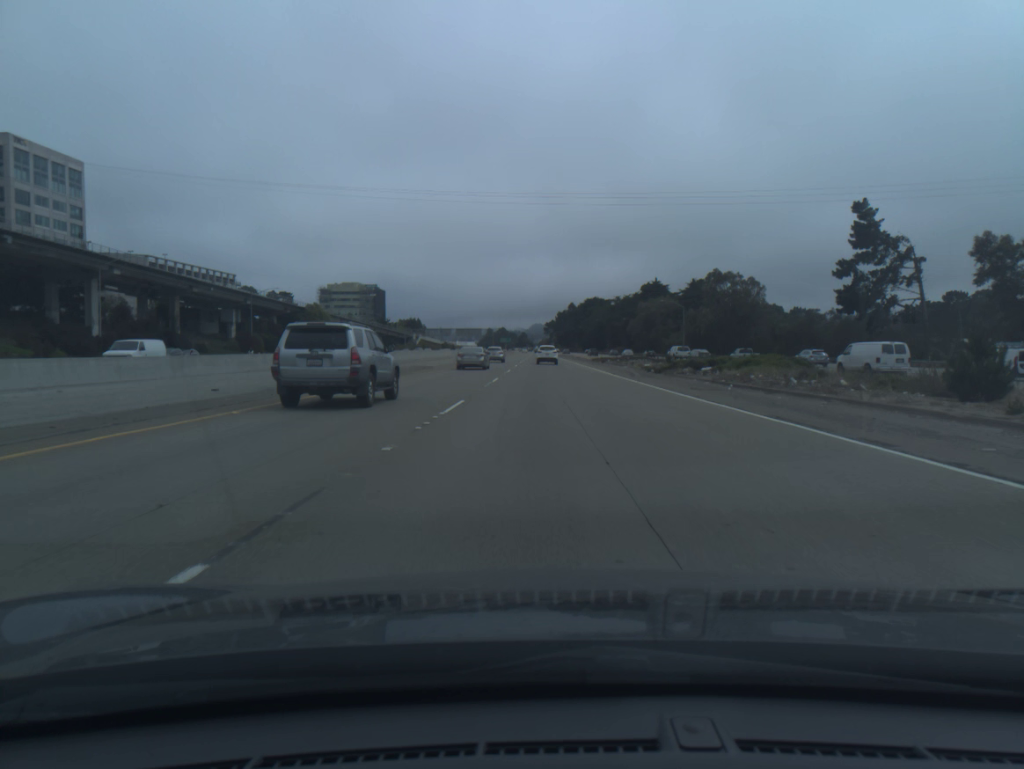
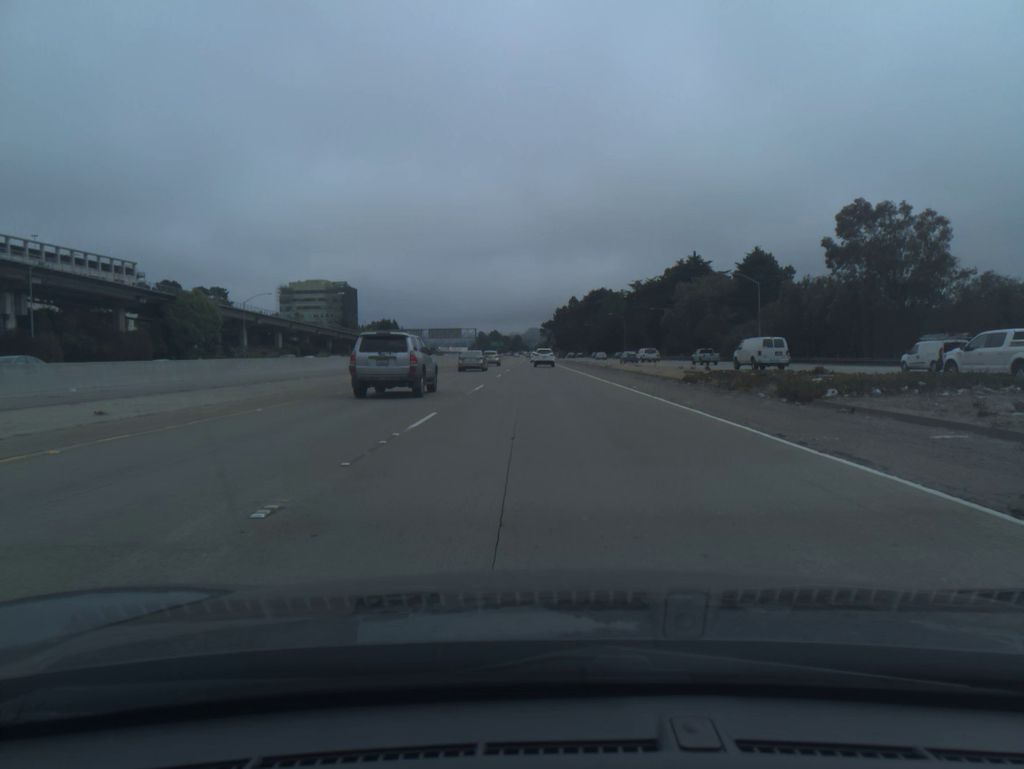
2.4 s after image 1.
(0.0, +62.5) m; 0°
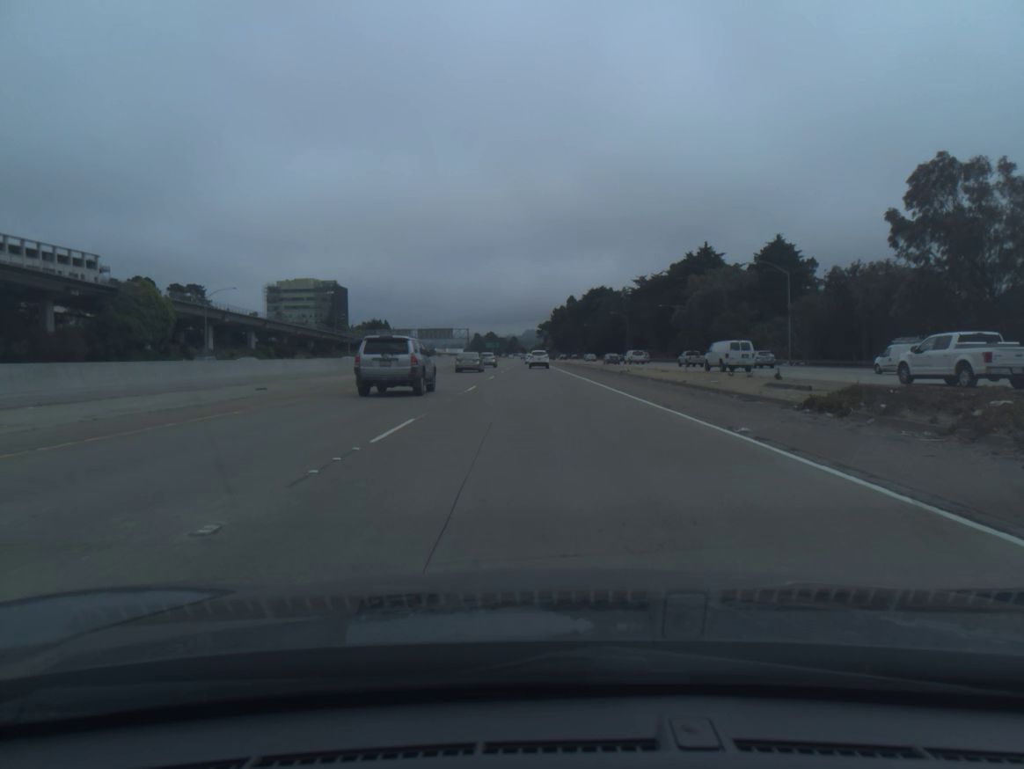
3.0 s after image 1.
(0.0, +15.6) m; 0°
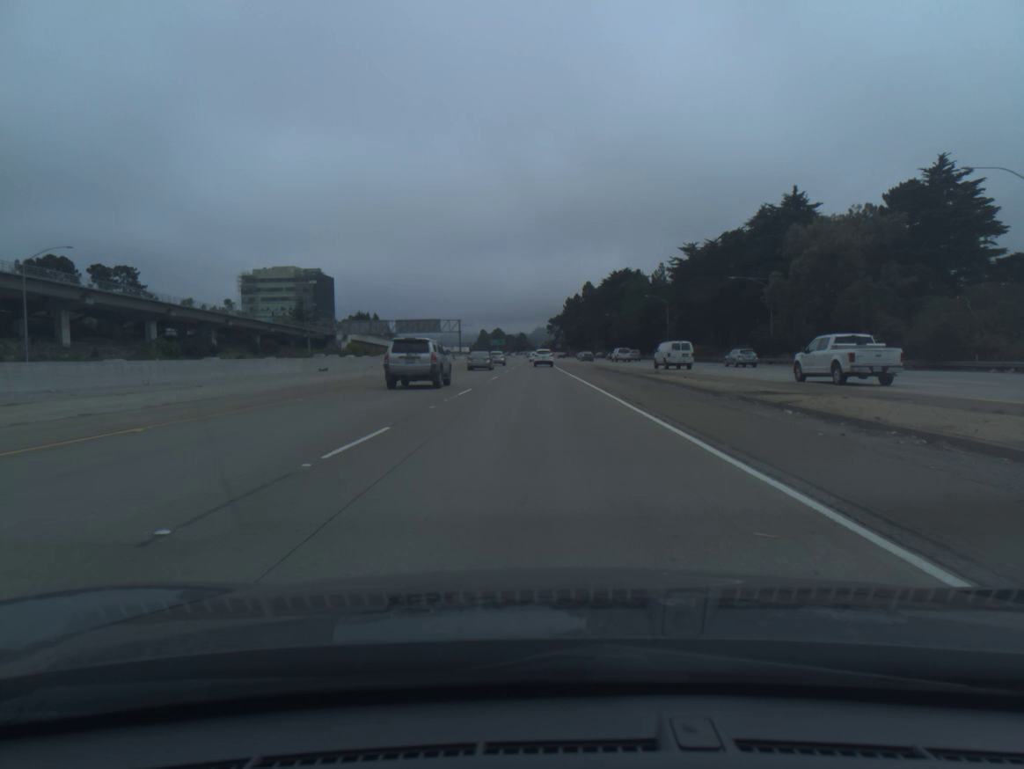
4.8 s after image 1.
(-0.2, +46.7) m; -1°
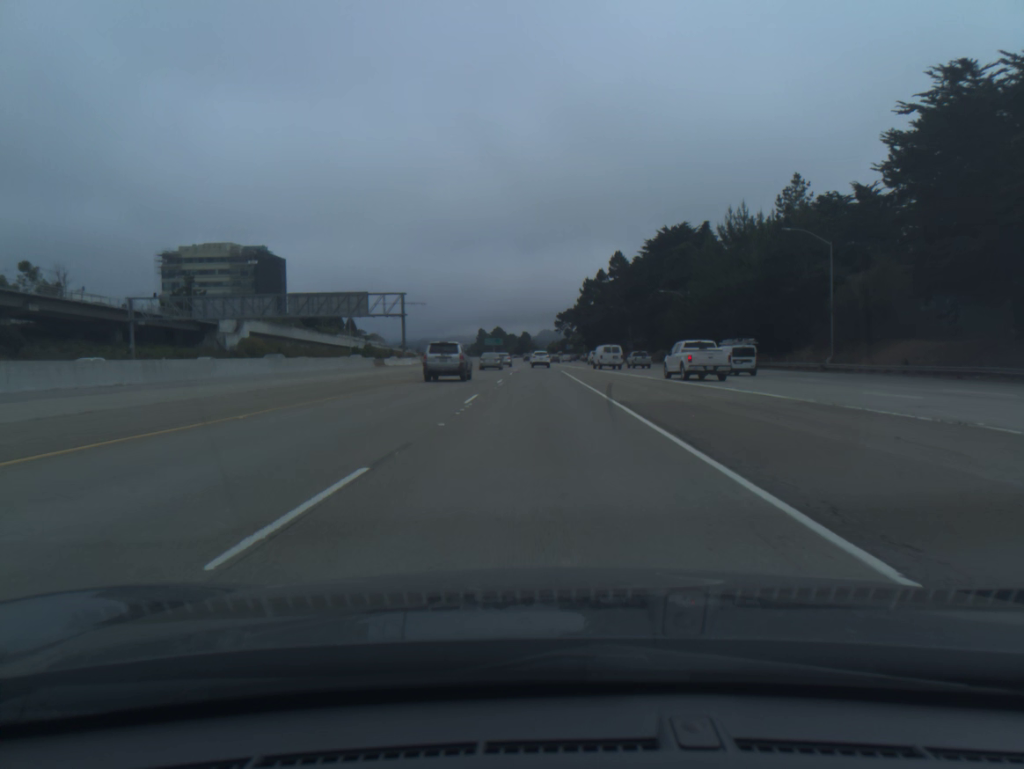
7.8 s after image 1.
(-0.6, +78.1) m; 0°
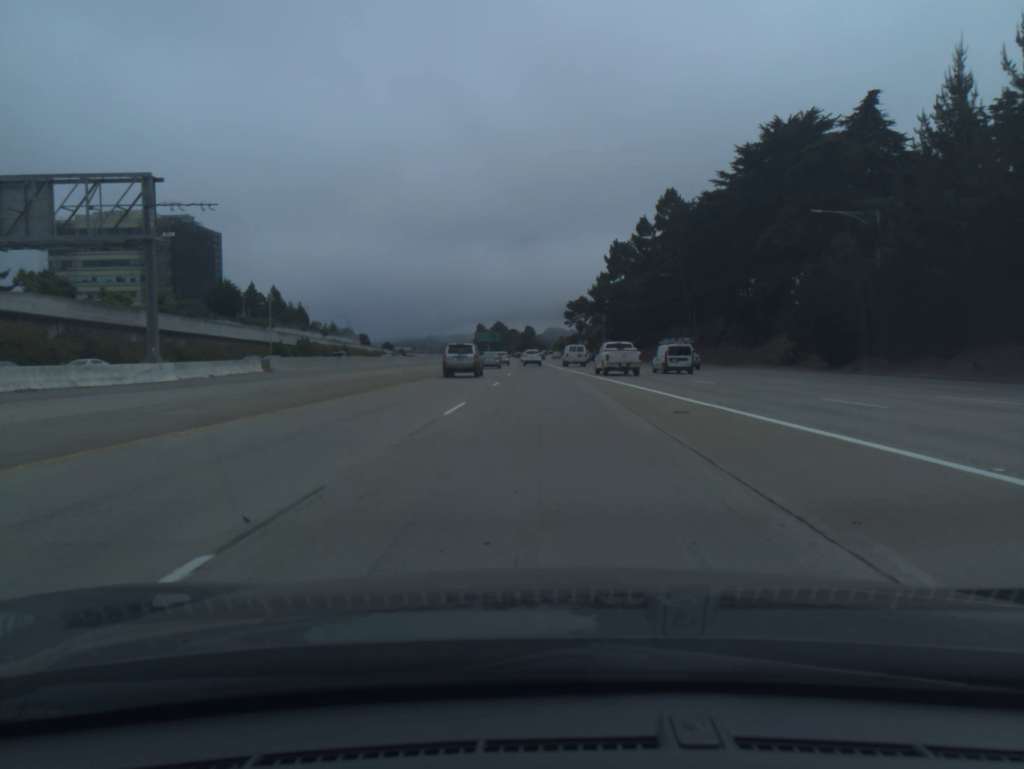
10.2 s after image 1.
(-0.1, +62.7) m; 0°
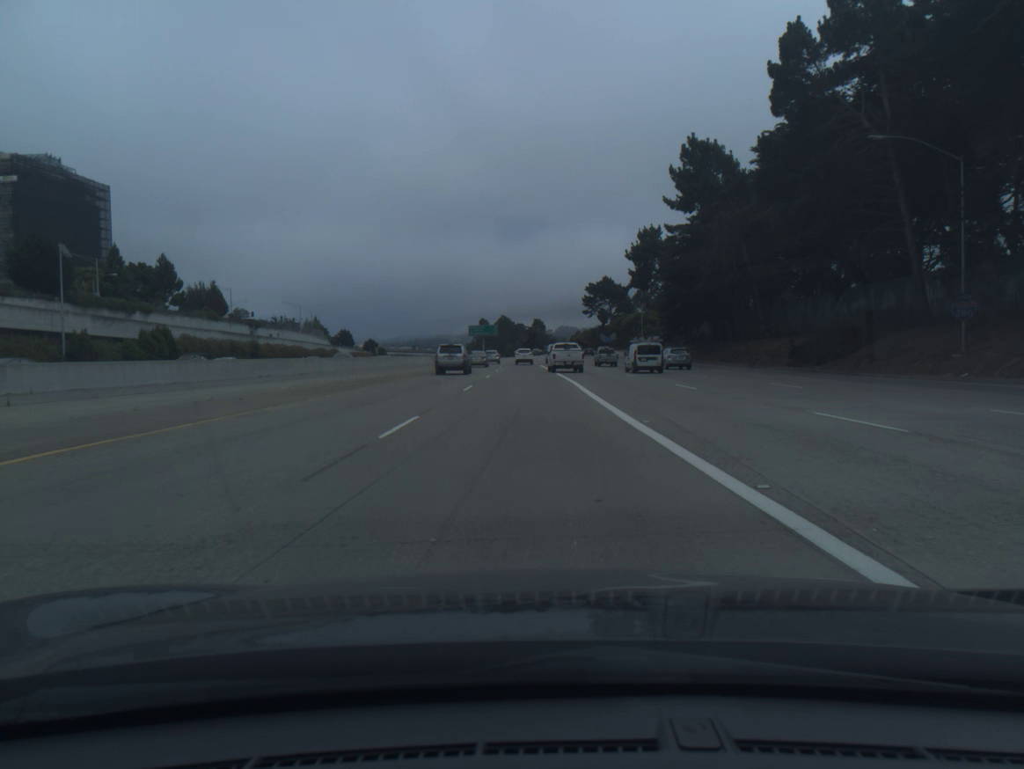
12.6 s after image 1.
(0.0, +62.9) m; -1°
